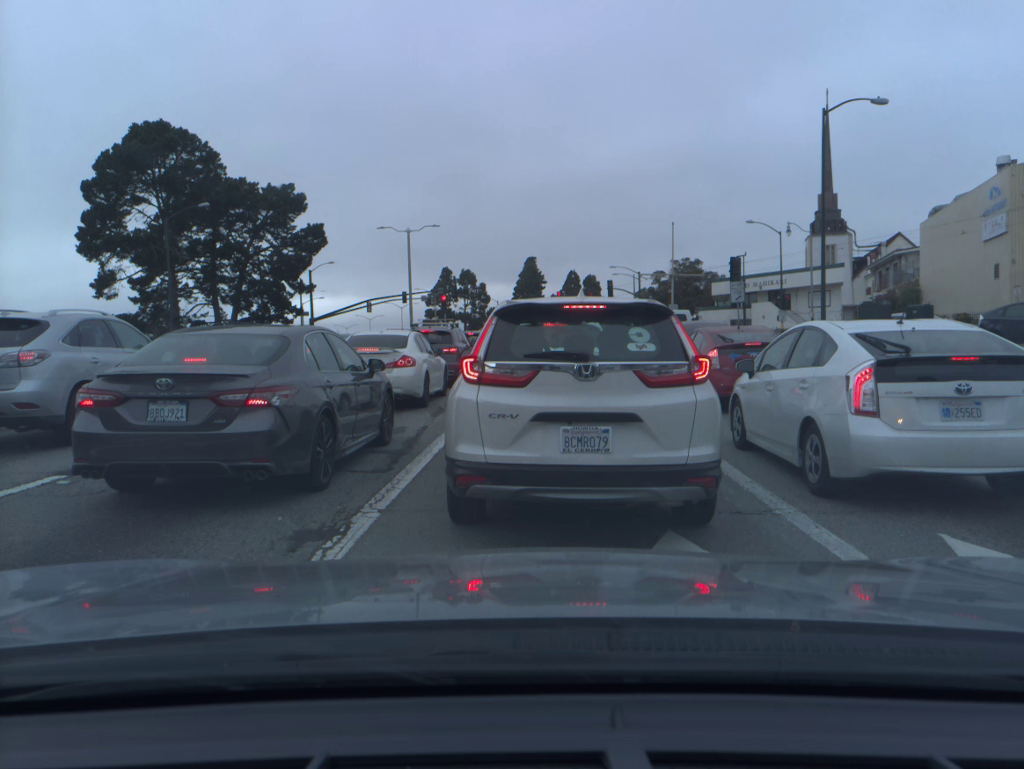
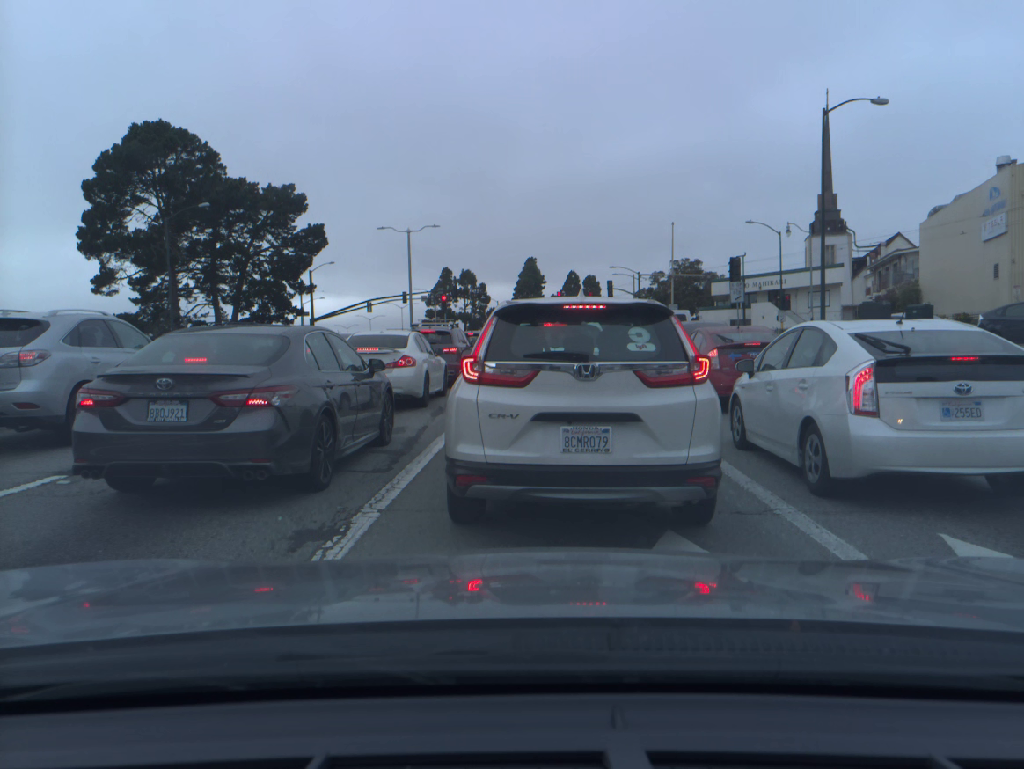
(0.0, 0.0) m; 0°
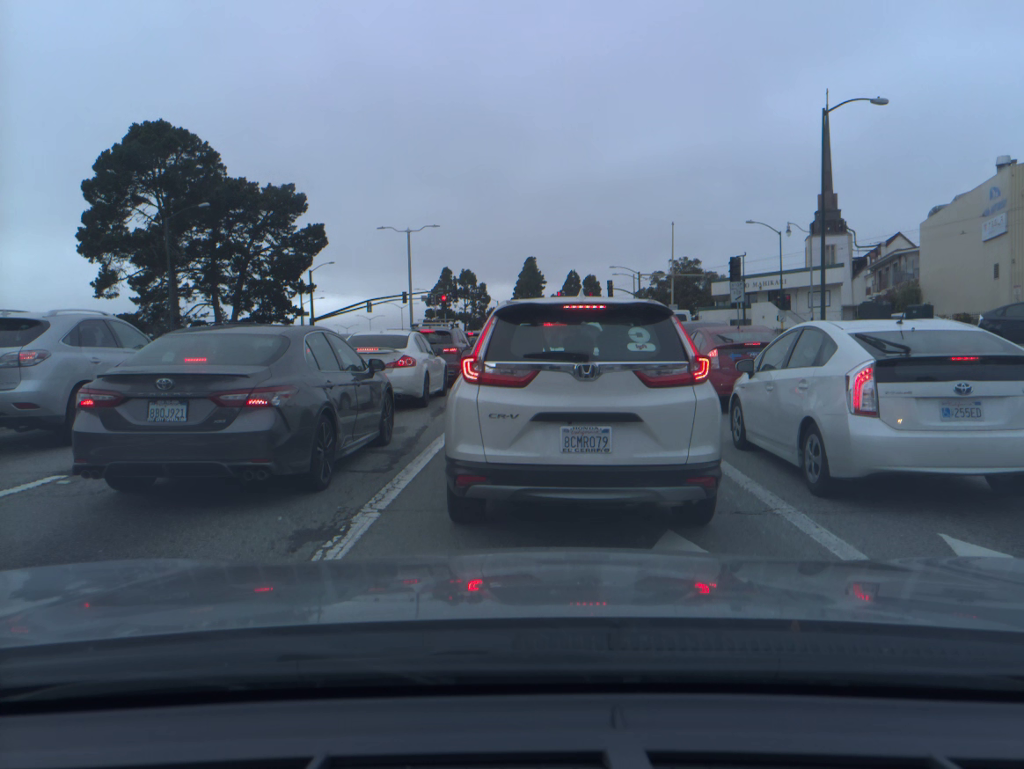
(0.0, 0.0) m; 0°
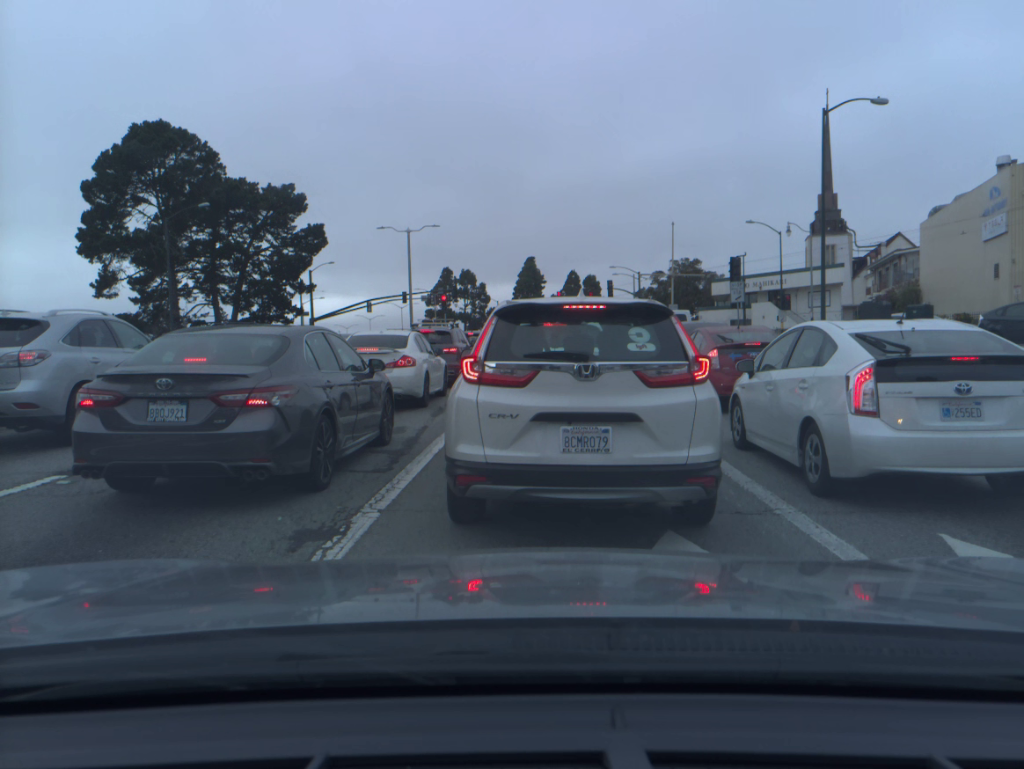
(0.0, 0.0) m; 0°
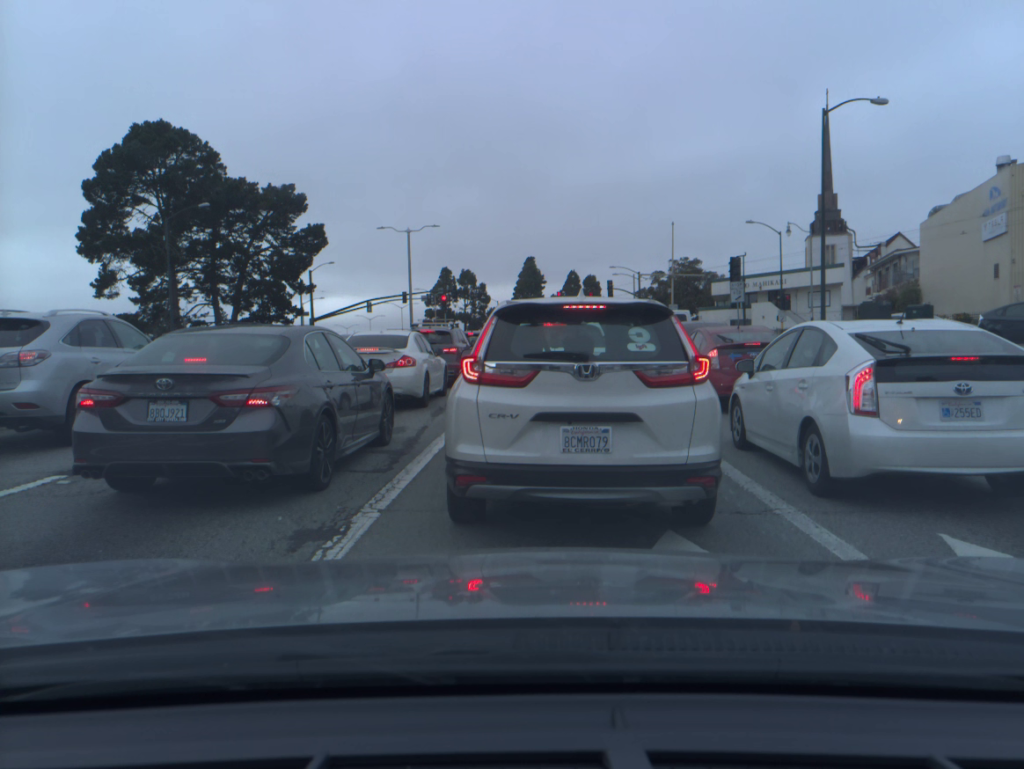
(0.0, 0.0) m; 0°
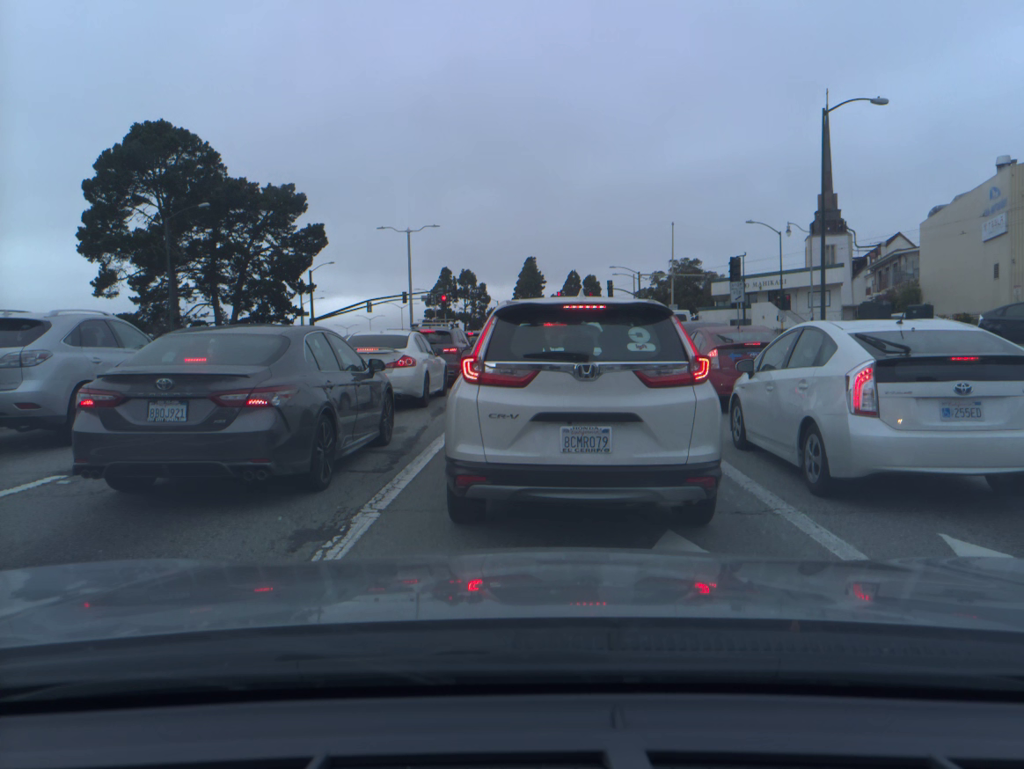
(0.0, 0.0) m; 0°
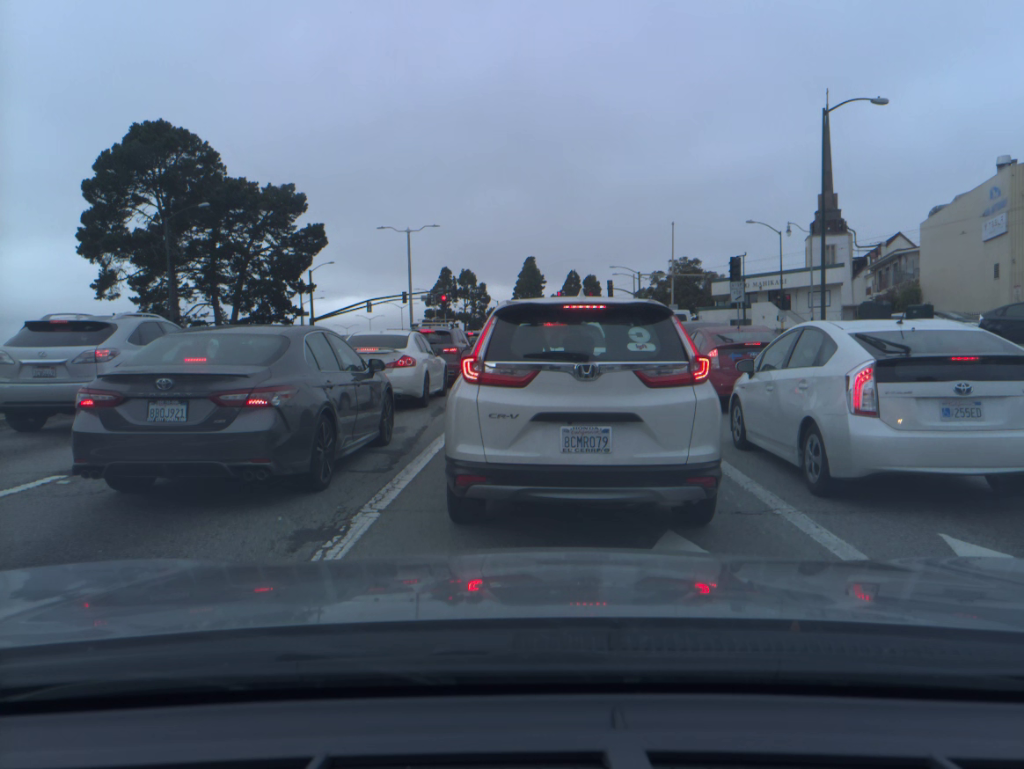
(0.0, 0.0) m; 0°
